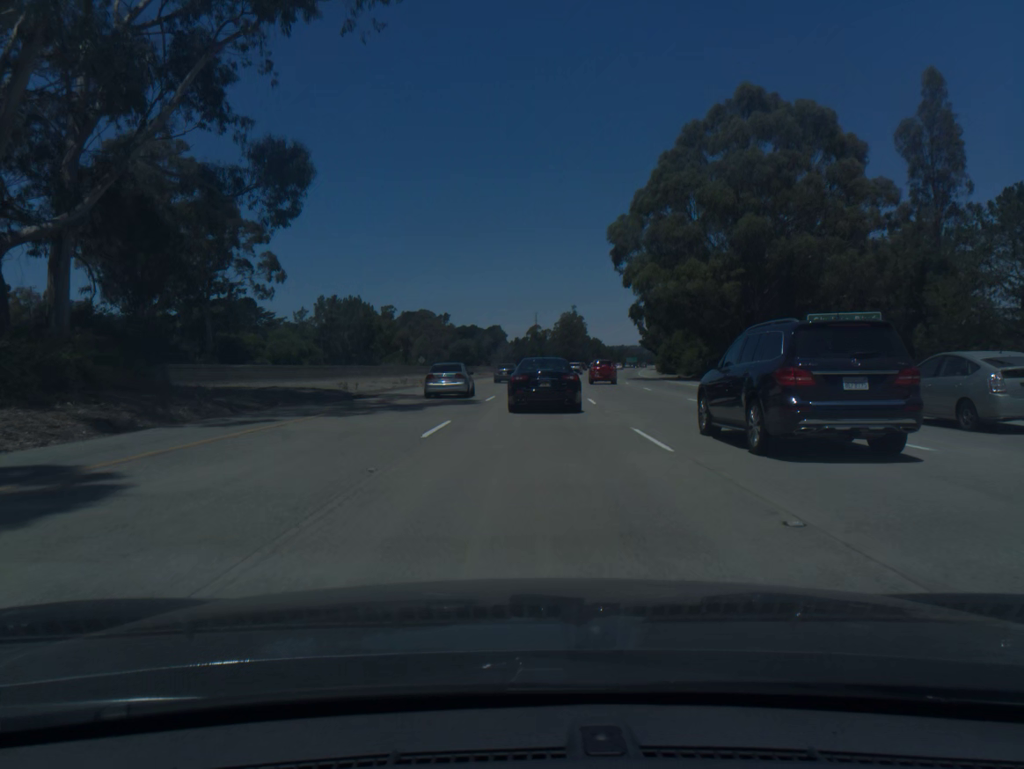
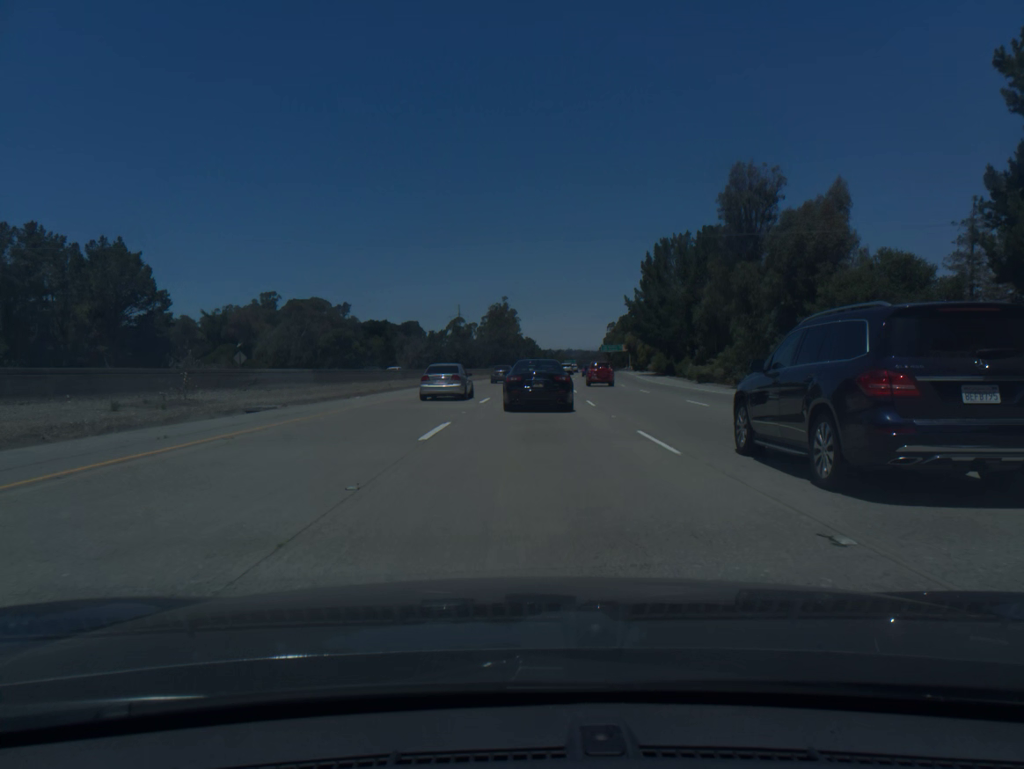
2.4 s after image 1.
(+3.1, +73.9) m; +5°
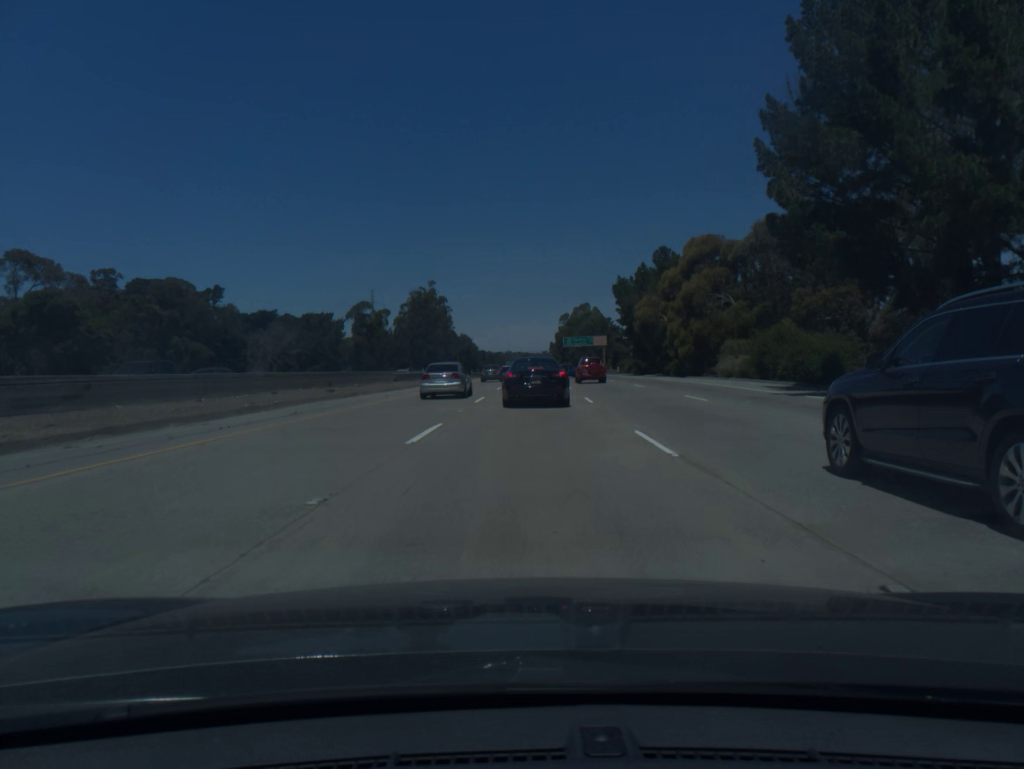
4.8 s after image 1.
(+3.0, +73.7) m; +5°
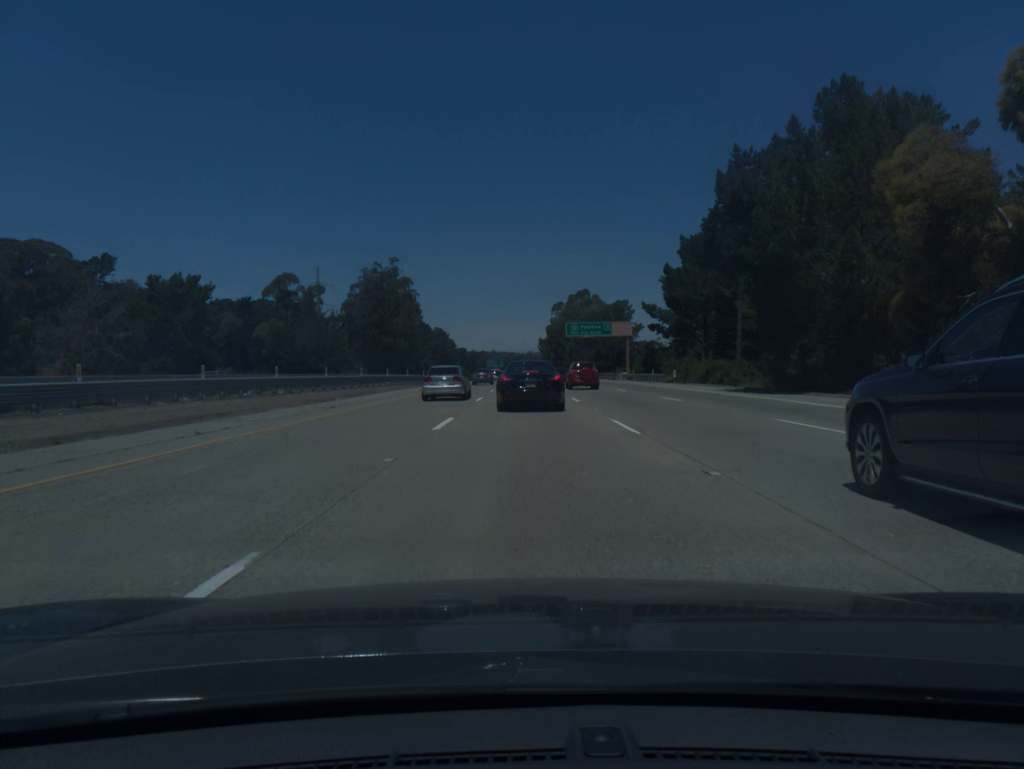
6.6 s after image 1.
(+0.9, +55.1) m; +1°
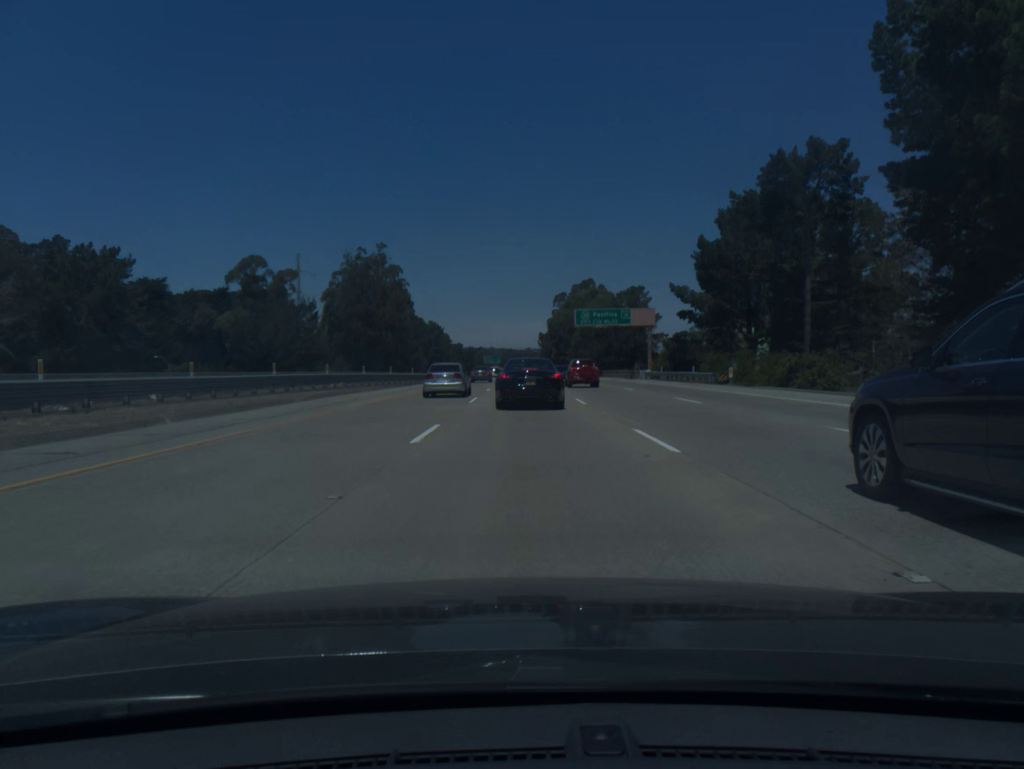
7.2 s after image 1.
(0.0, +18.1) m; 0°
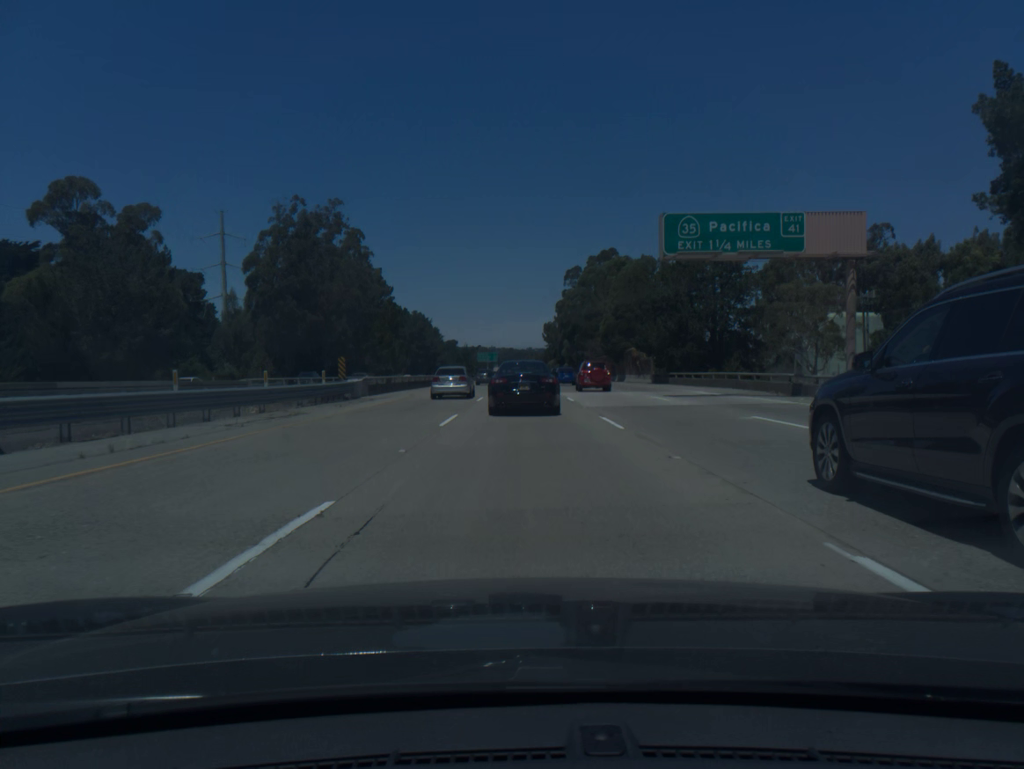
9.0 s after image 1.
(+0.1, +53.4) m; 0°
